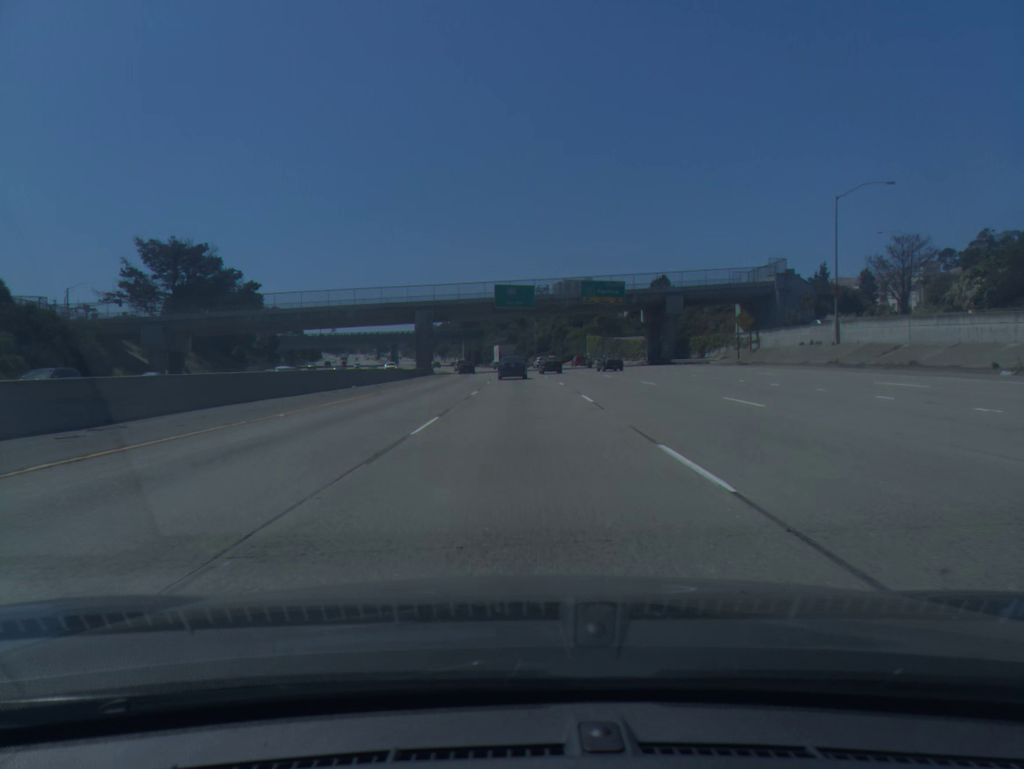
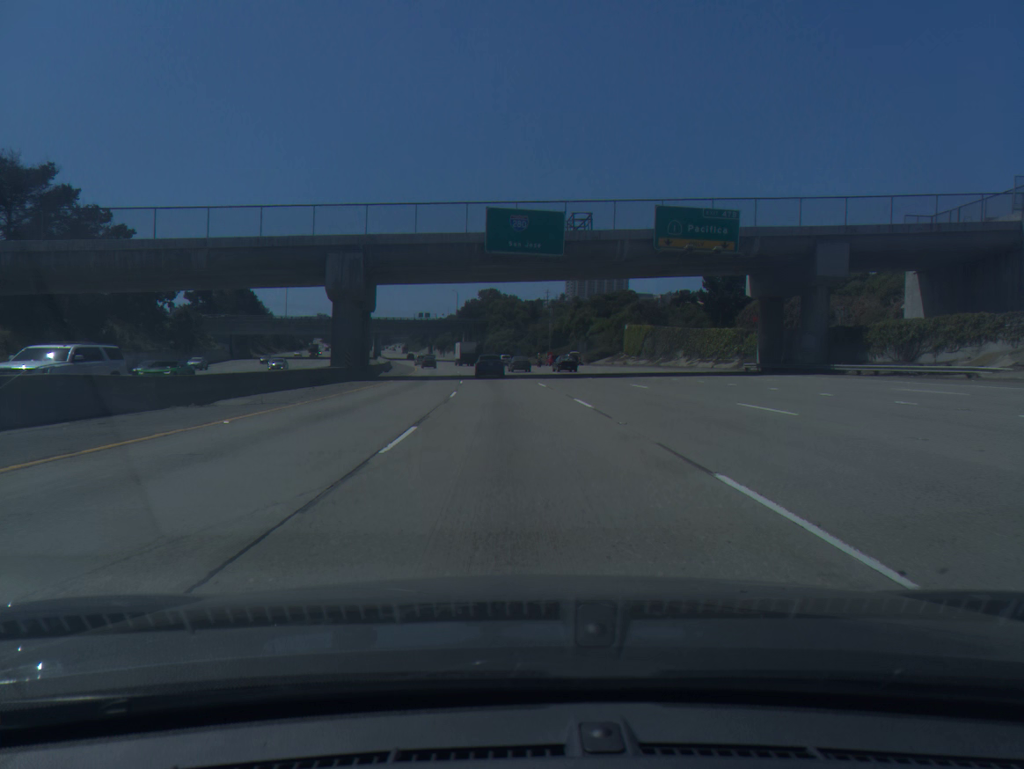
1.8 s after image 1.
(-0.1, +46.6) m; -1°
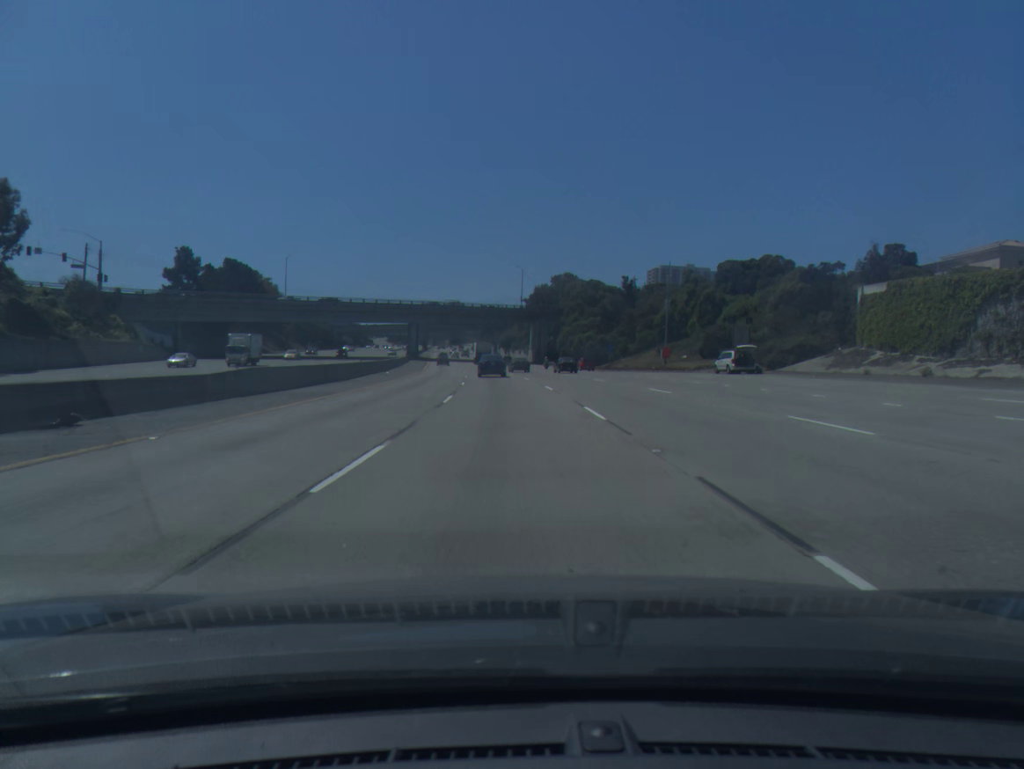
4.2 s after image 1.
(-2.4, +61.4) m; -5°
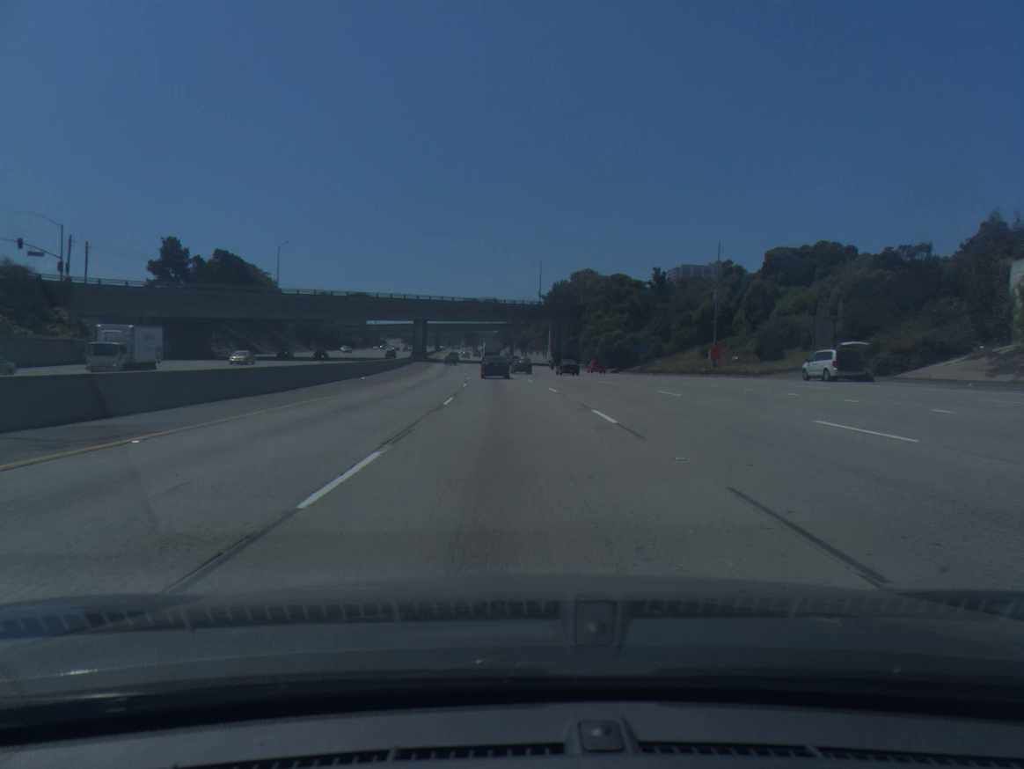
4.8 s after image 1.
(-0.2, +15.4) m; -1°
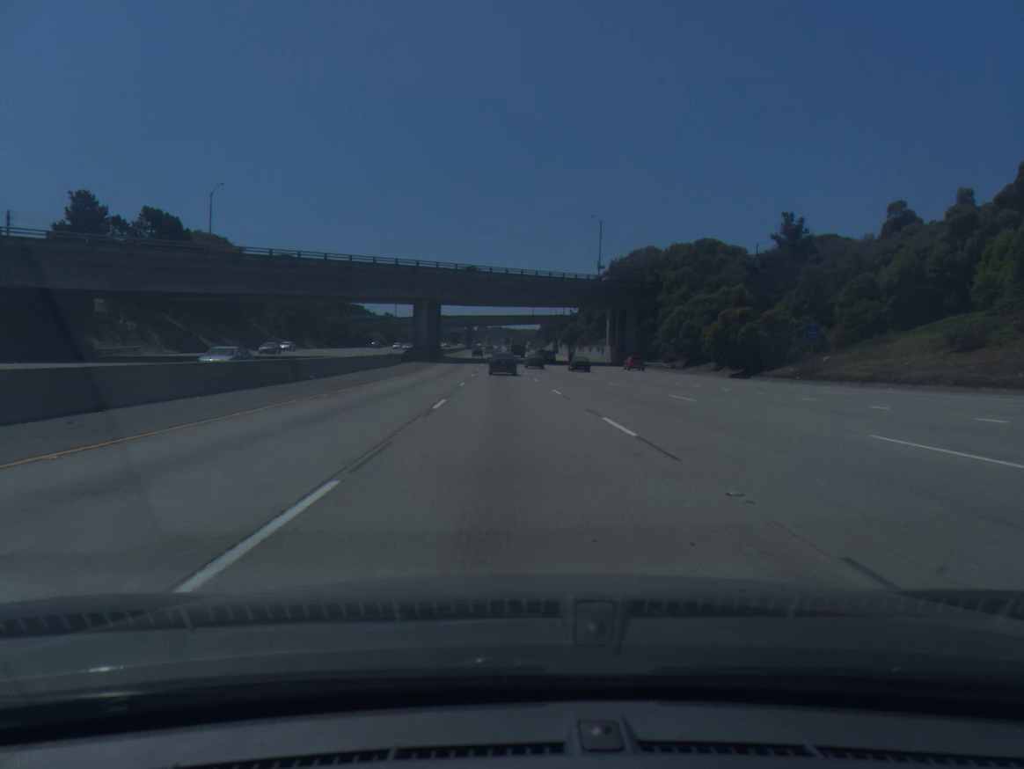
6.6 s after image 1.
(-1.3, +46.2) m; -3°
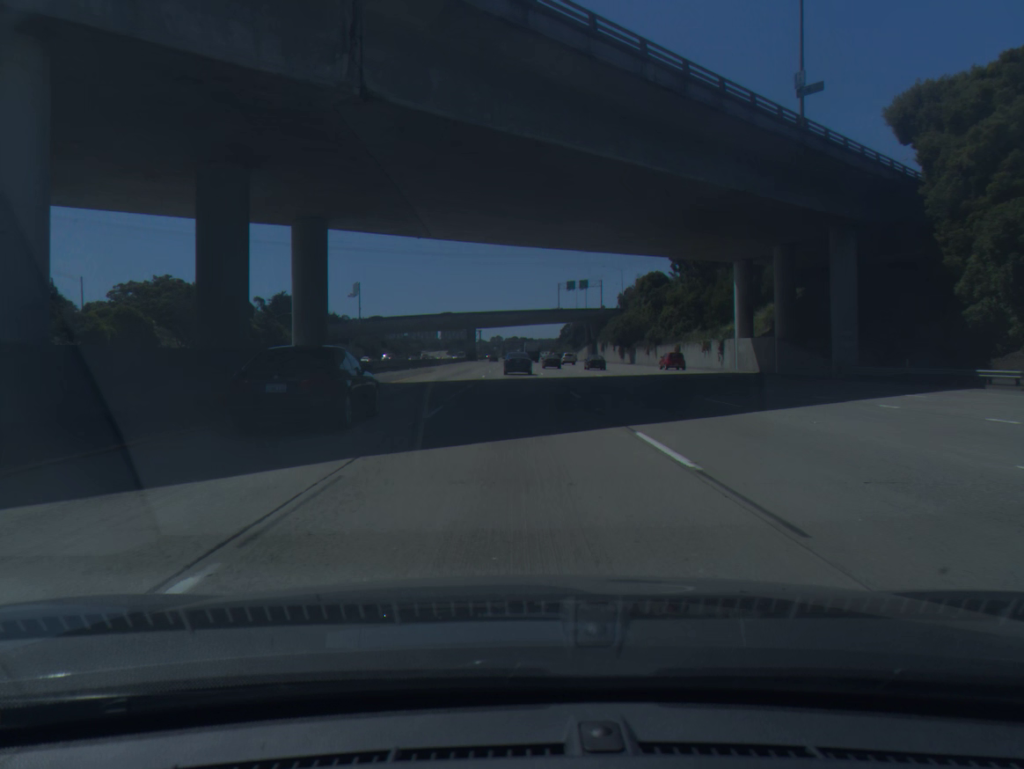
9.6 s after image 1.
(-1.8, +76.4) m; -1°
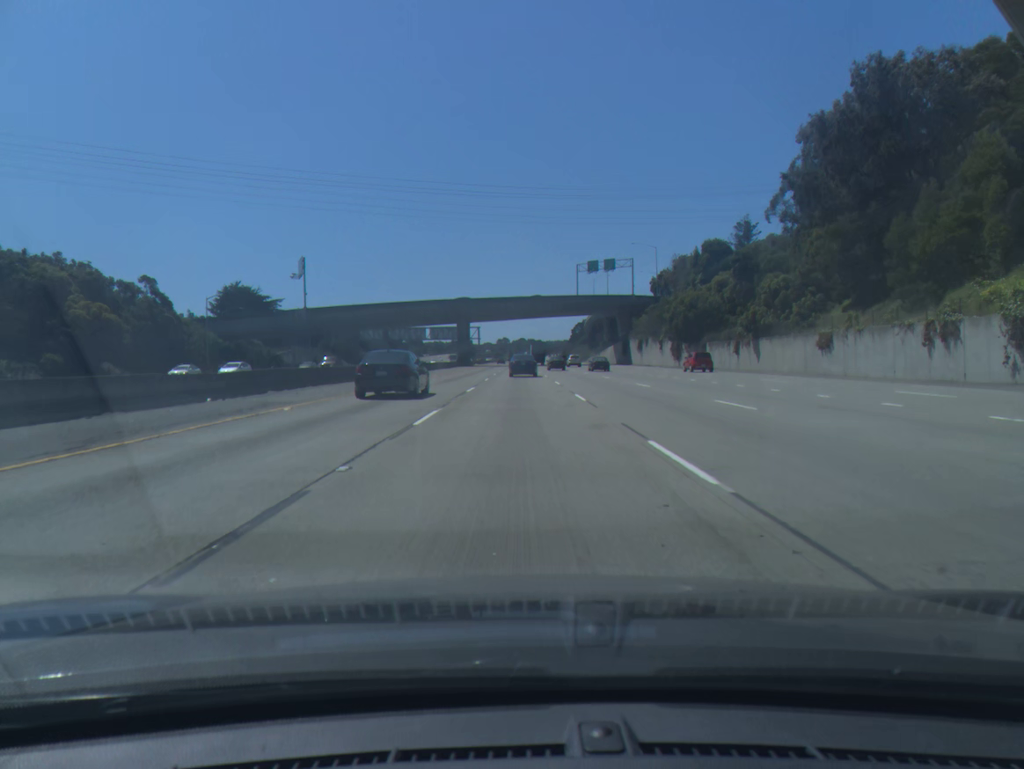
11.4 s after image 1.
(-0.2, +45.0) m; -1°
